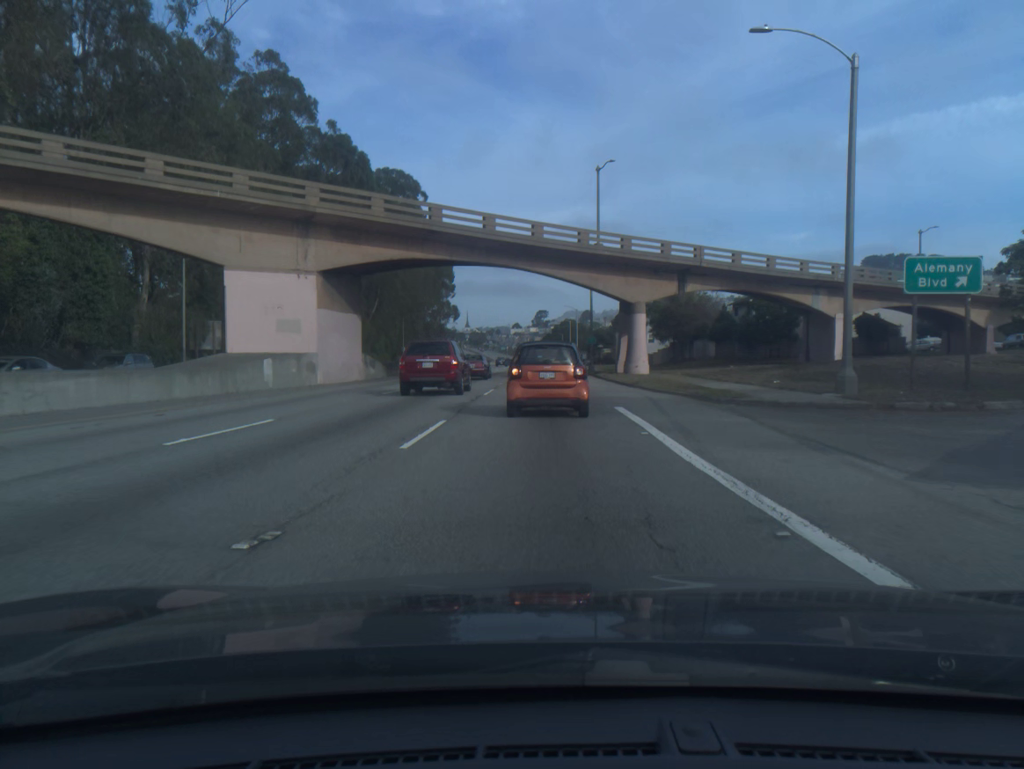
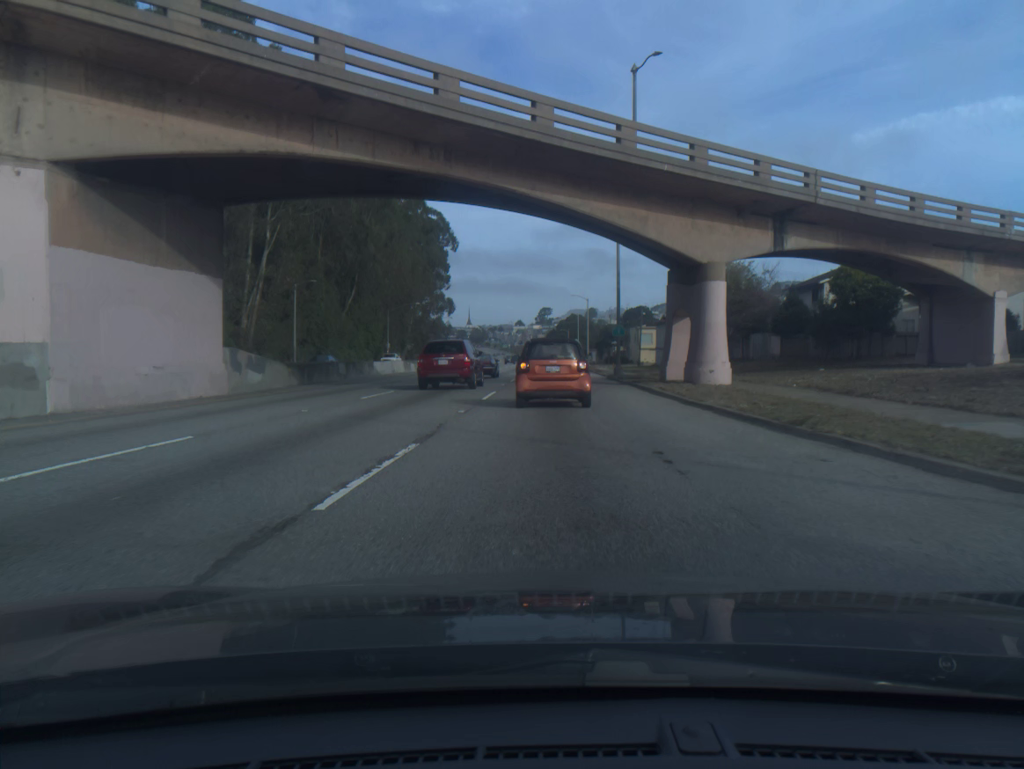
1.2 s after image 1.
(0.0, +18.8) m; 0°
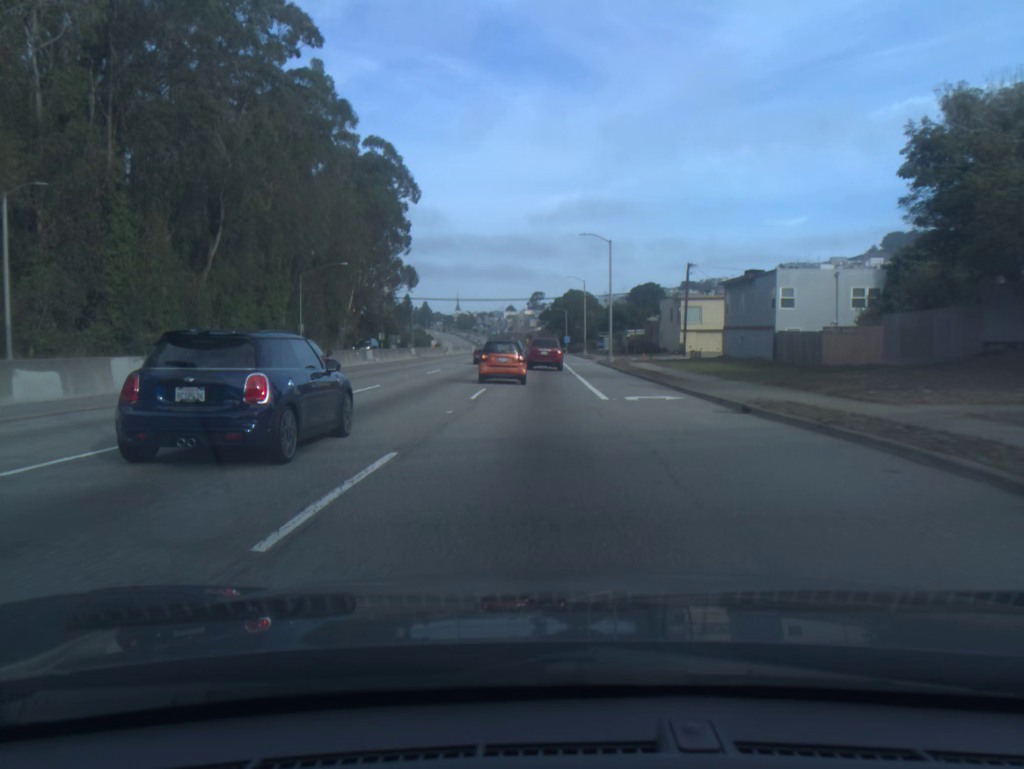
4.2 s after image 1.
(+0.3, +45.6) m; 0°
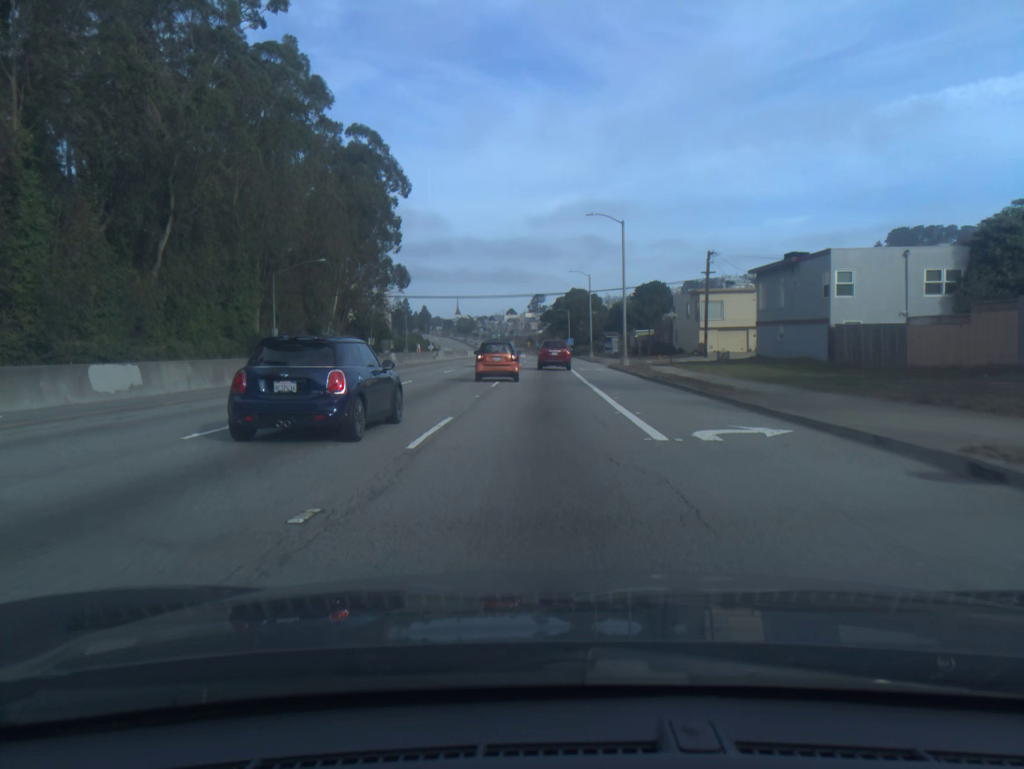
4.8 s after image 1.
(0.0, +9.2) m; 0°
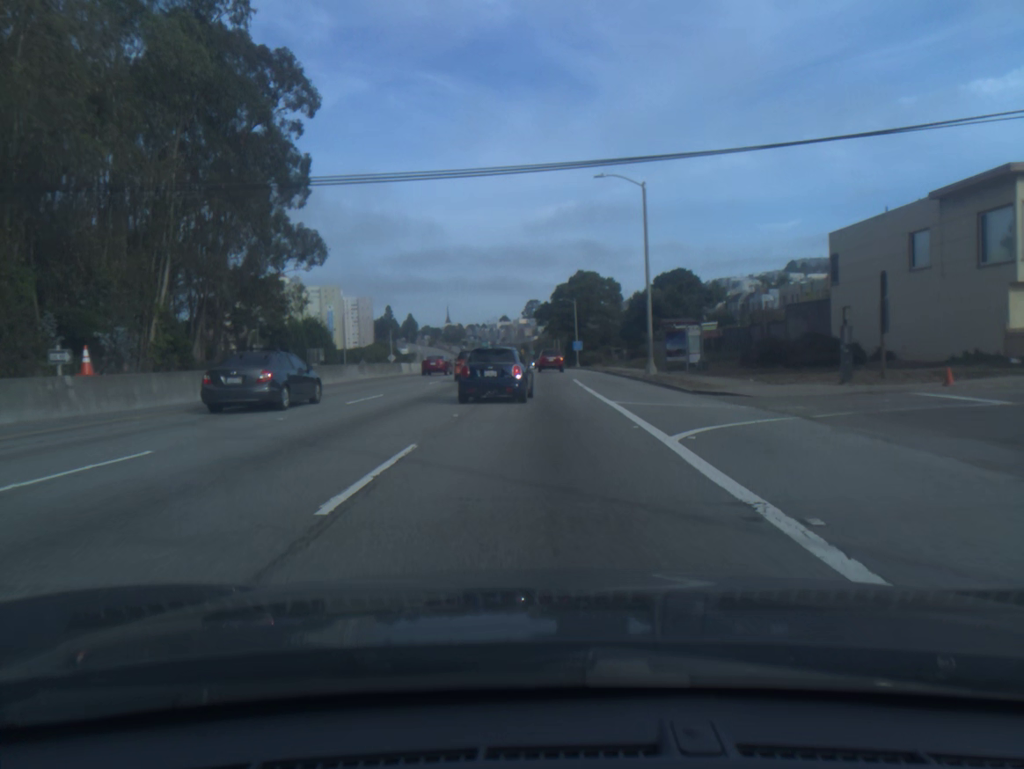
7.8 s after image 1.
(0.0, +49.5) m; 0°
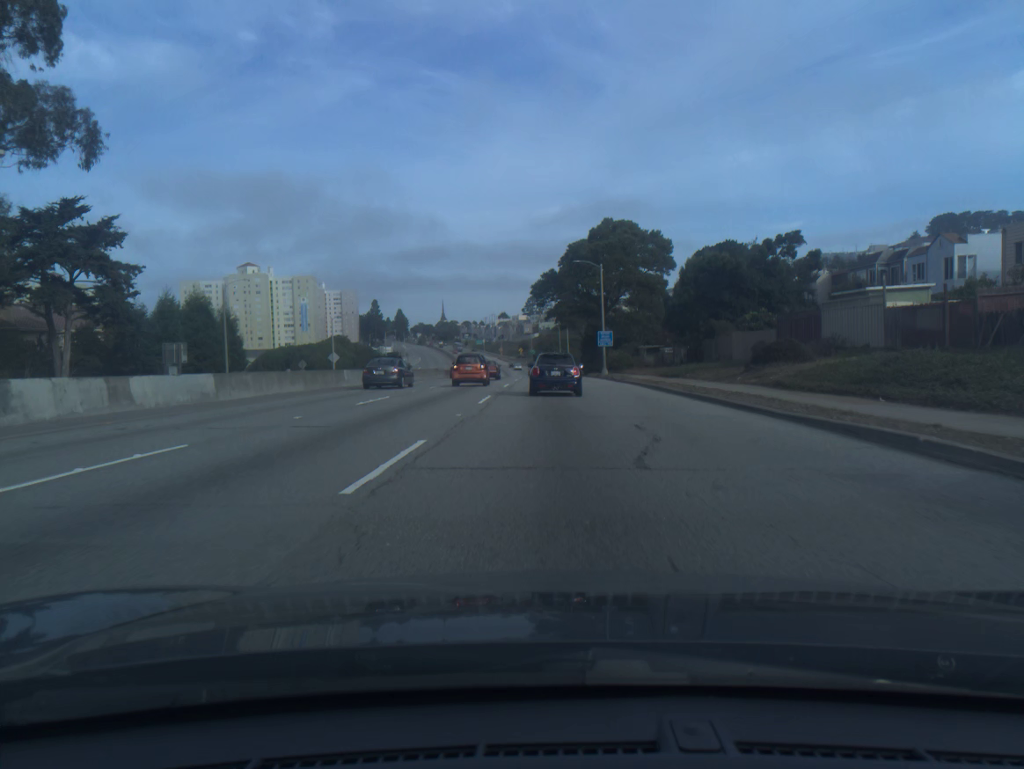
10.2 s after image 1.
(-0.1, +43.4) m; 0°
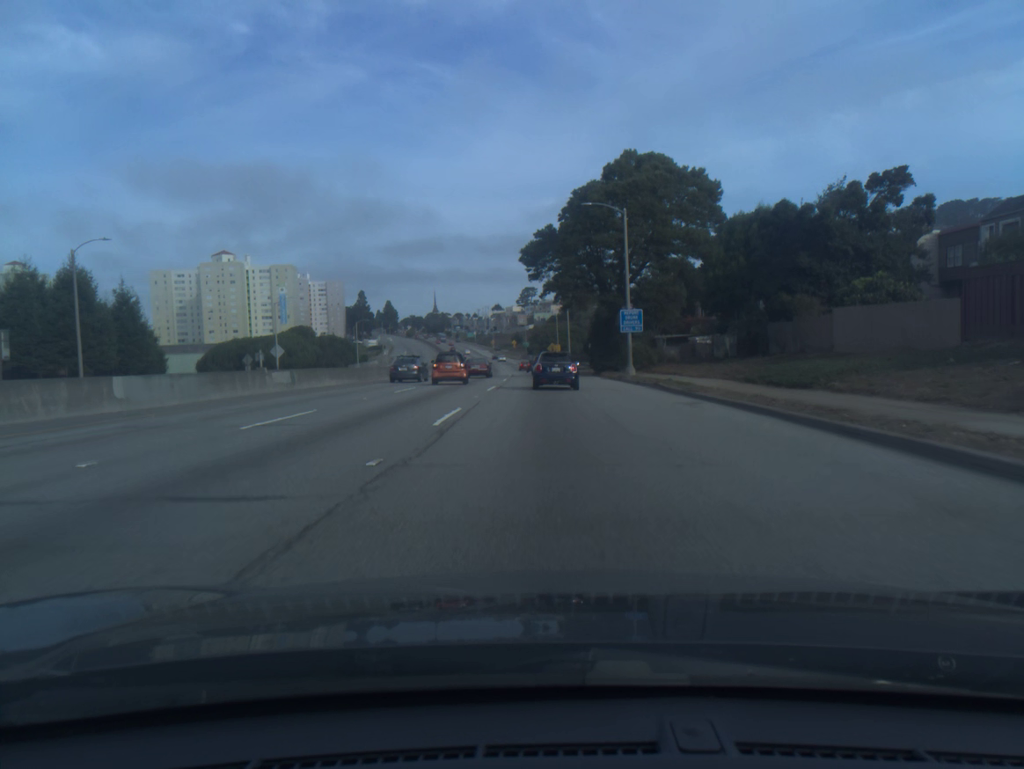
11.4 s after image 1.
(+0.1, +22.1) m; 0°
